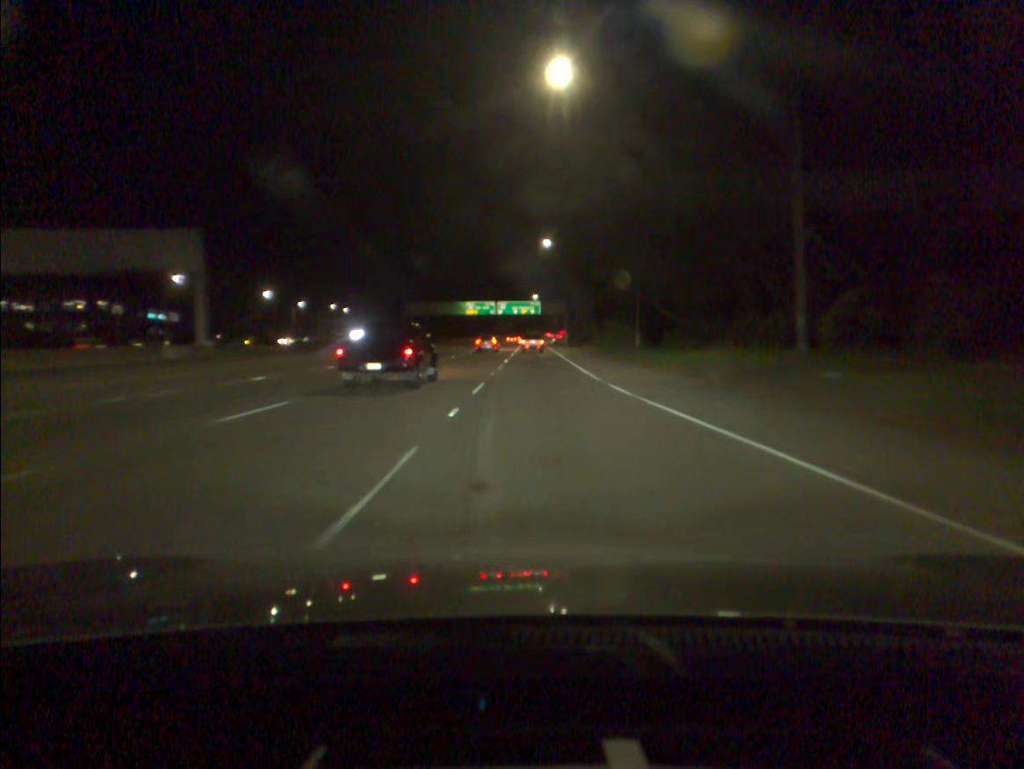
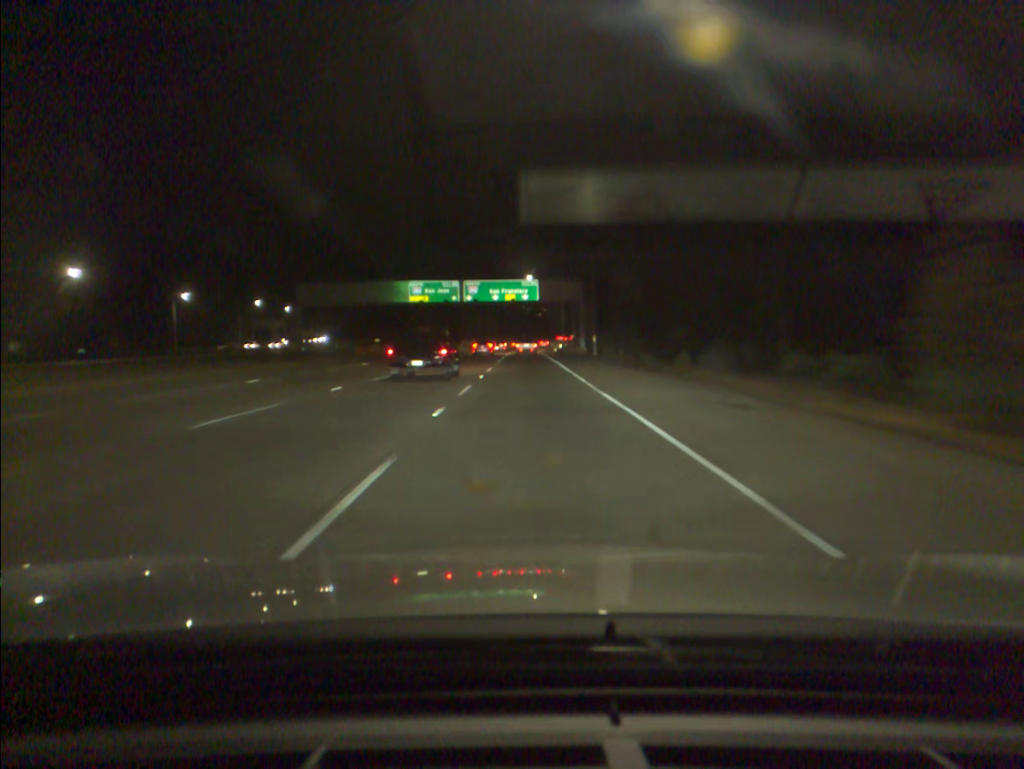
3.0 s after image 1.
(+0.8, +72.1) m; +1°
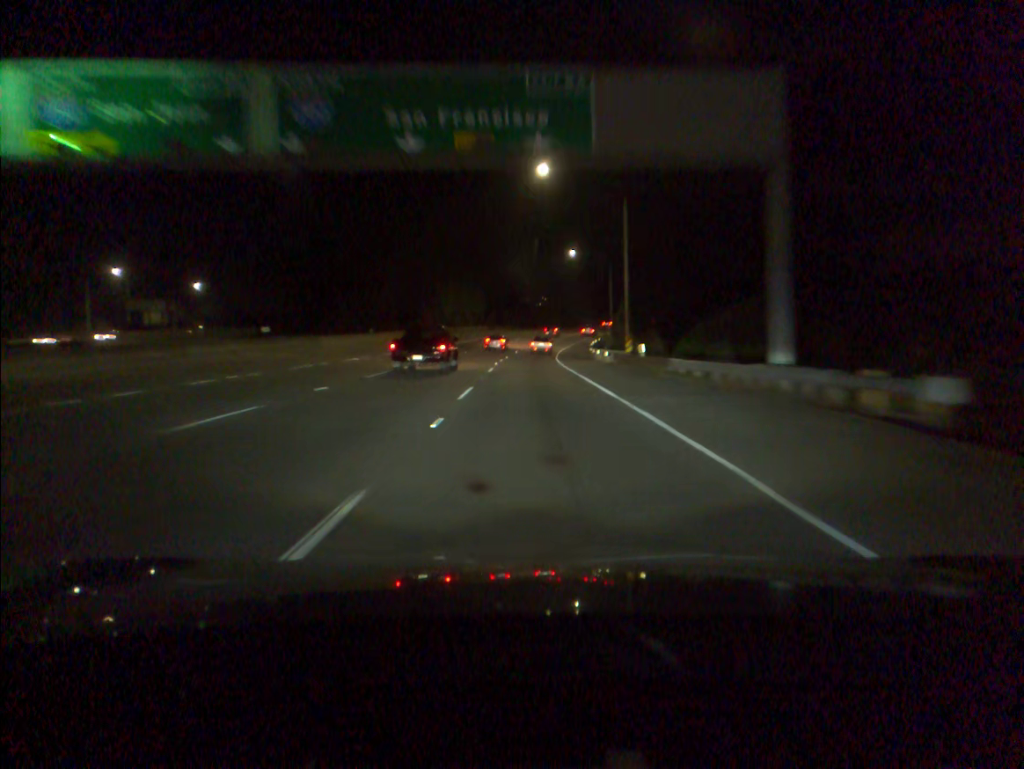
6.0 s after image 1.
(-0.4, +75.0) m; 0°
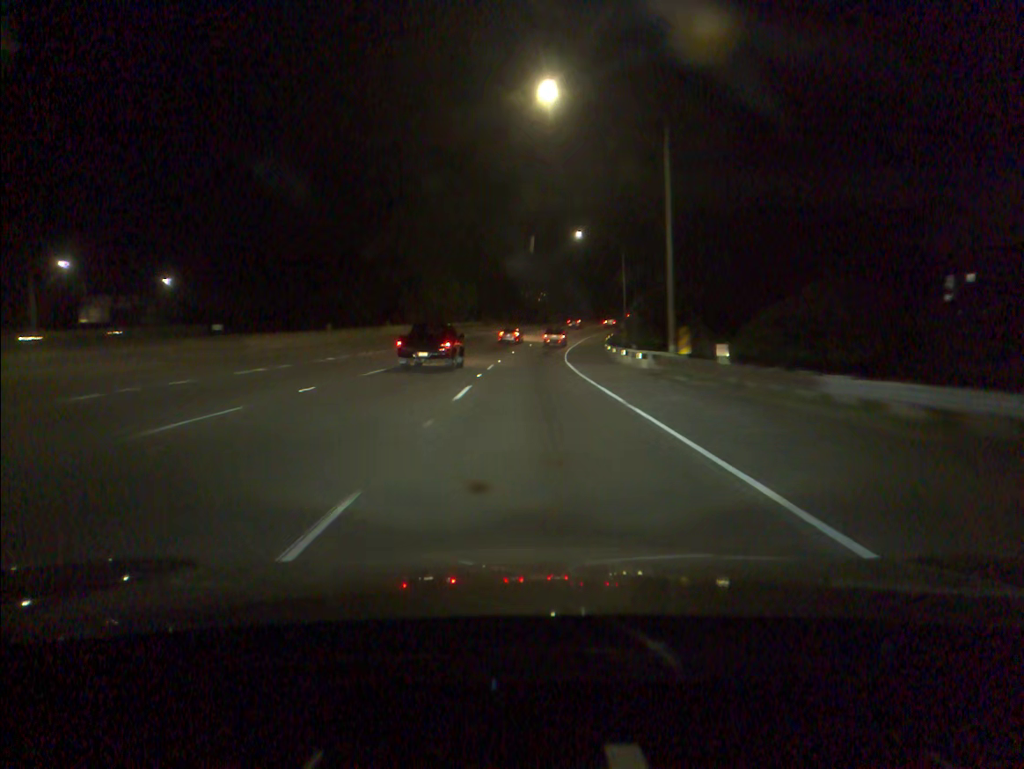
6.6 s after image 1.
(0.0, +14.7) m; 0°
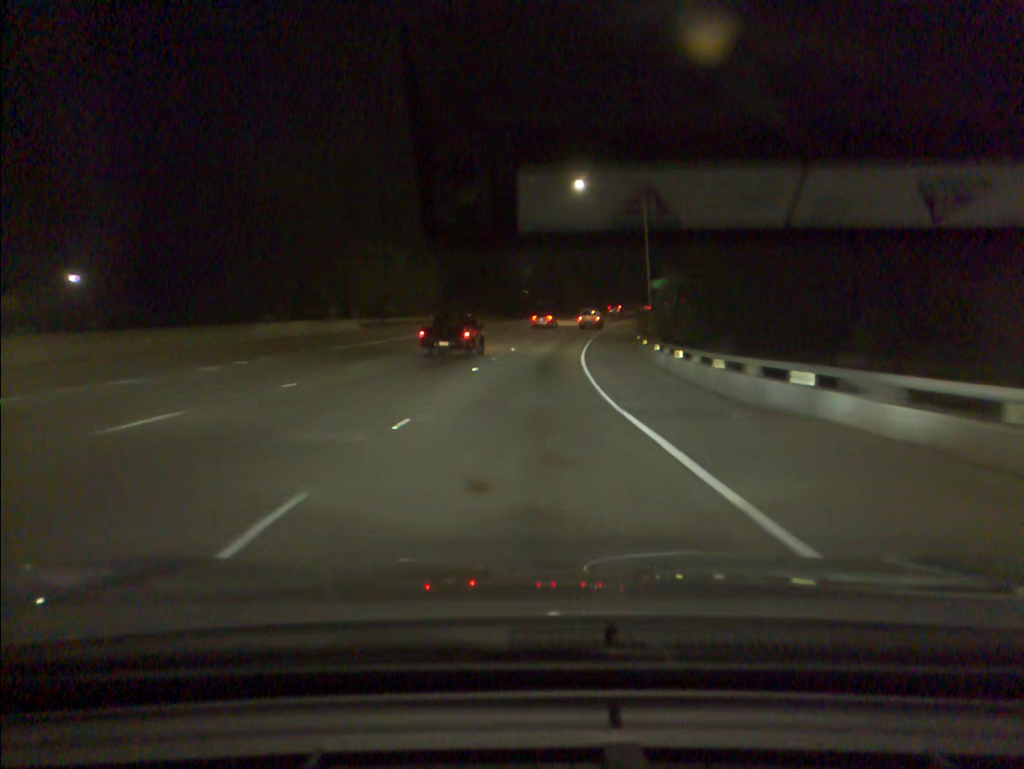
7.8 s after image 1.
(+0.2, +29.2) m; +1°
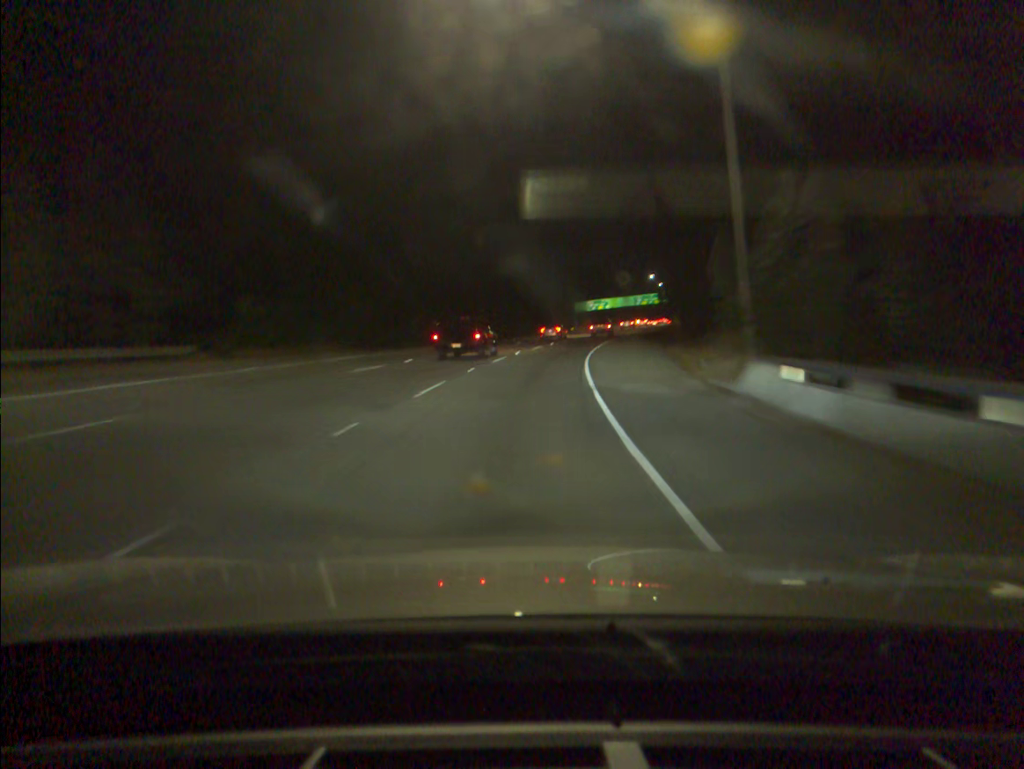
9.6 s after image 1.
(+2.1, +43.9) m; +6°
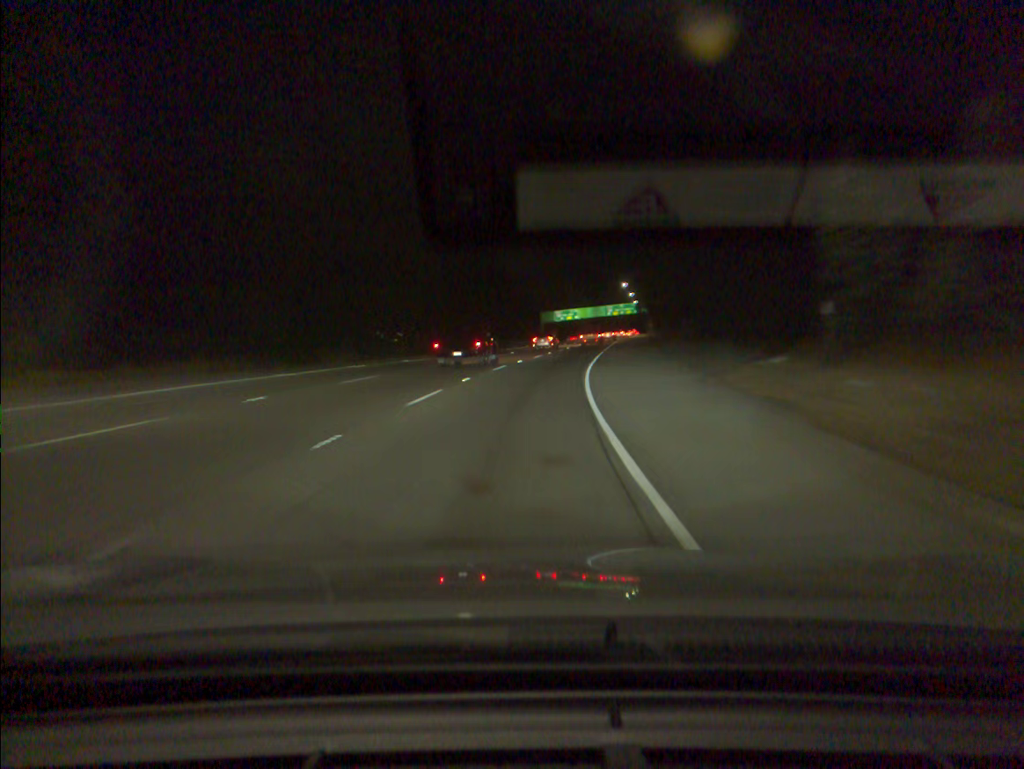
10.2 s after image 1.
(+0.3, +14.6) m; +2°
